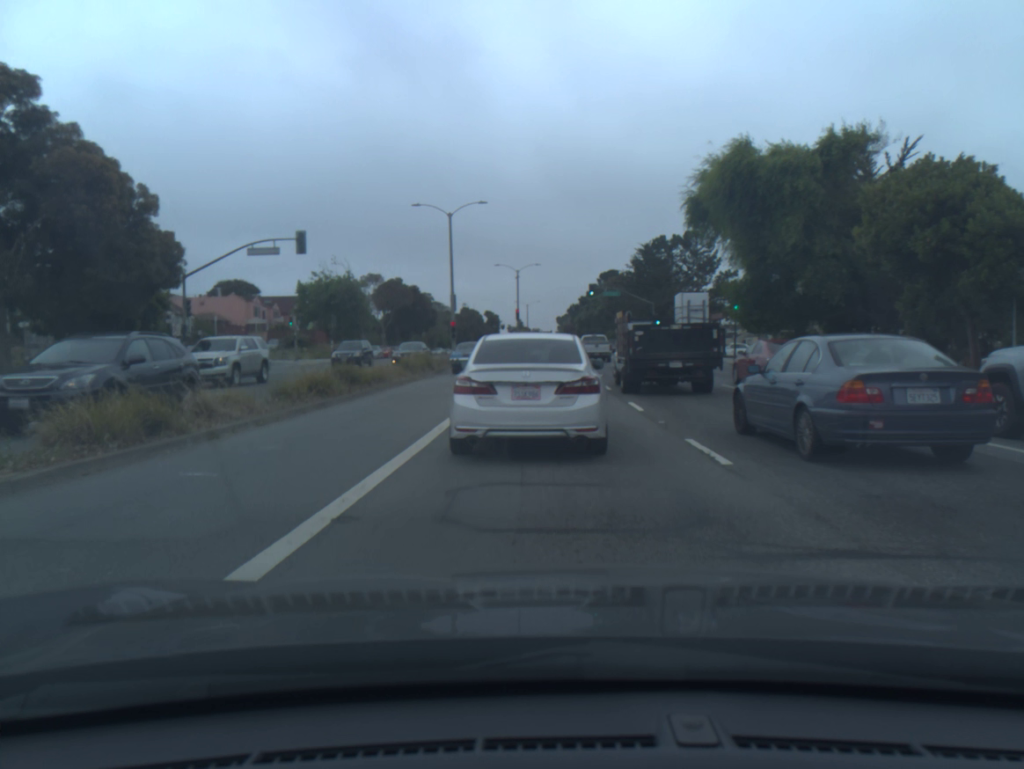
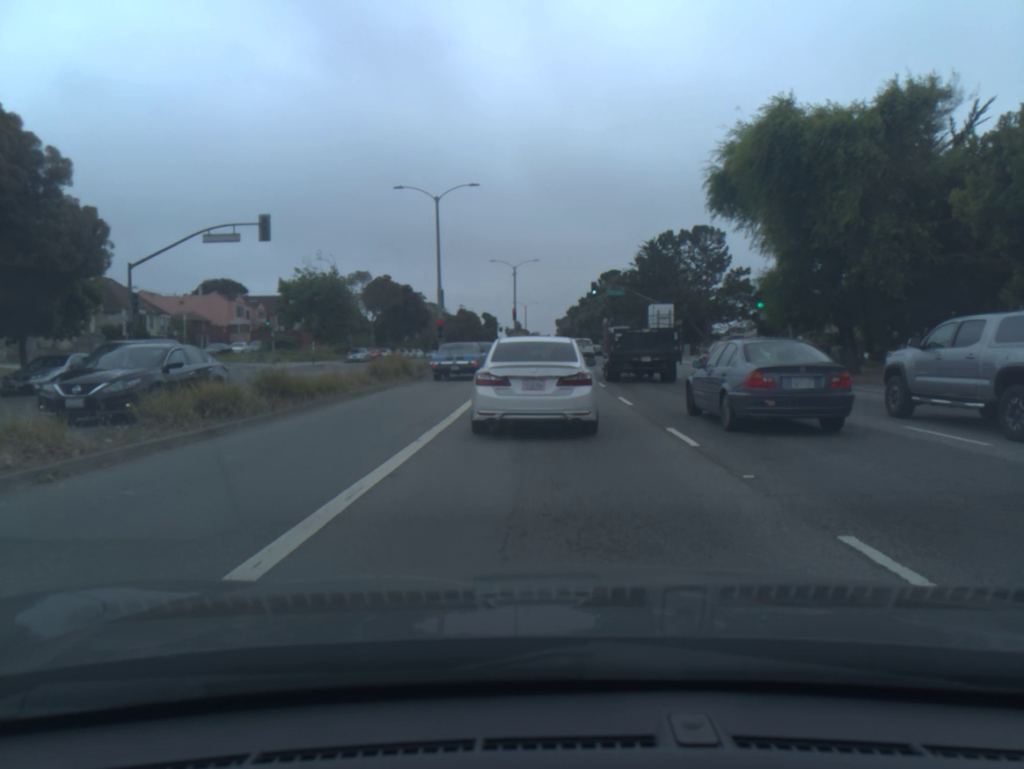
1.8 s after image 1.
(0.0, +5.4) m; +1°
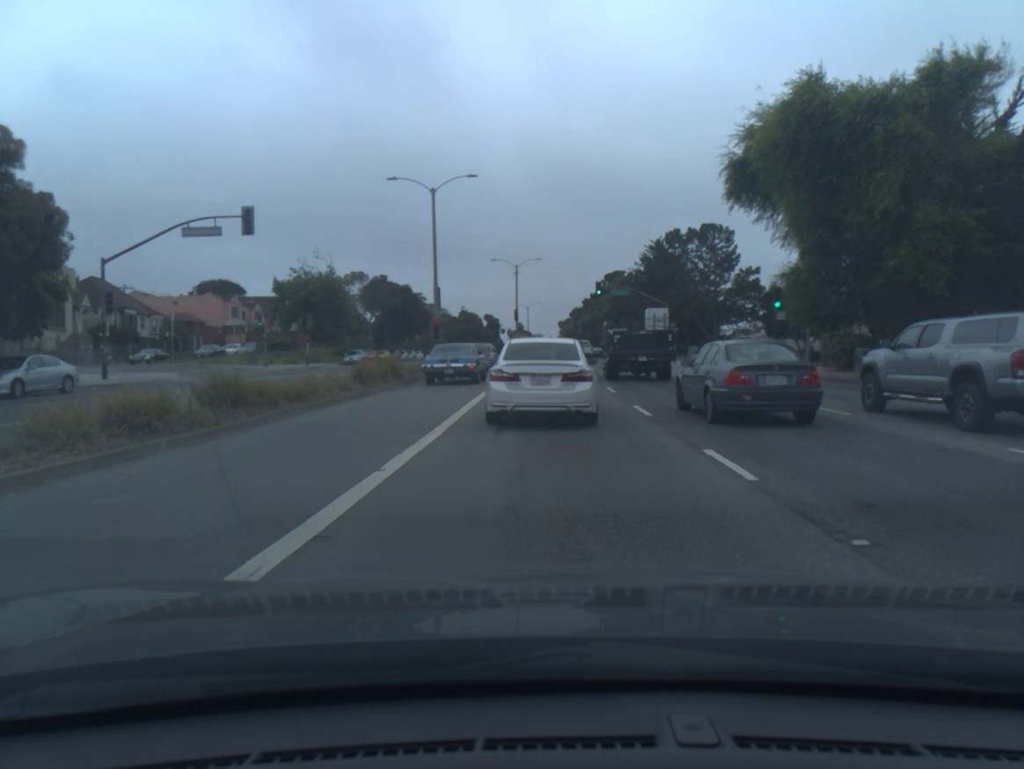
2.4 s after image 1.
(0.0, +2.6) m; -1°
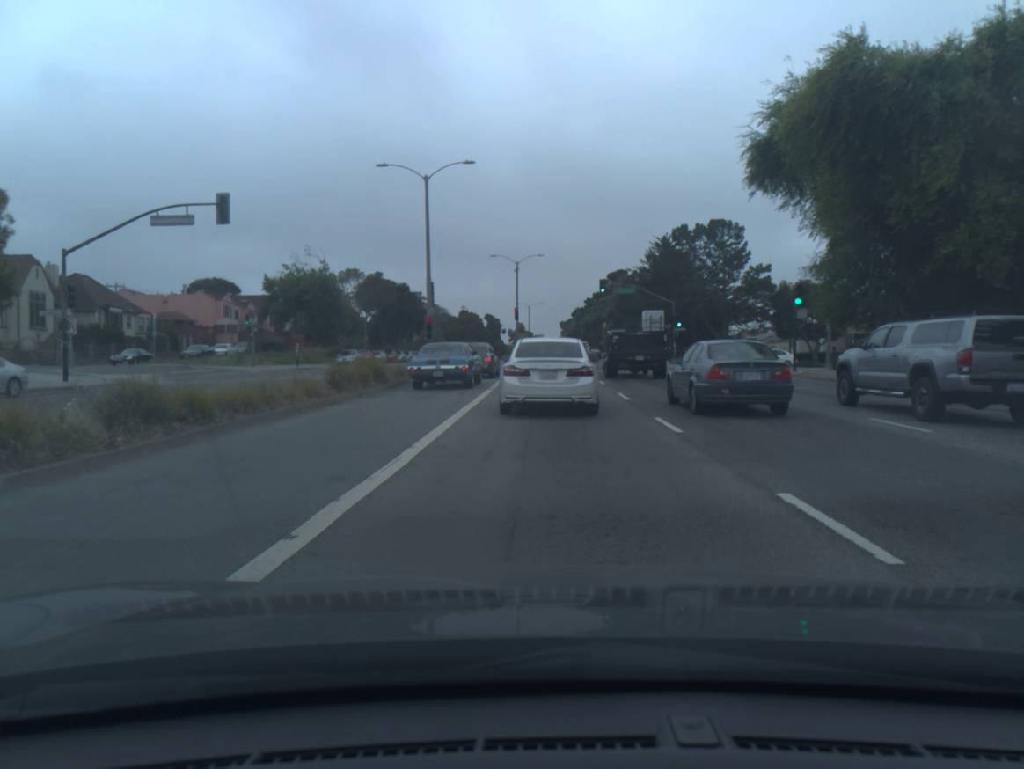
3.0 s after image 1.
(0.0, +2.9) m; 0°
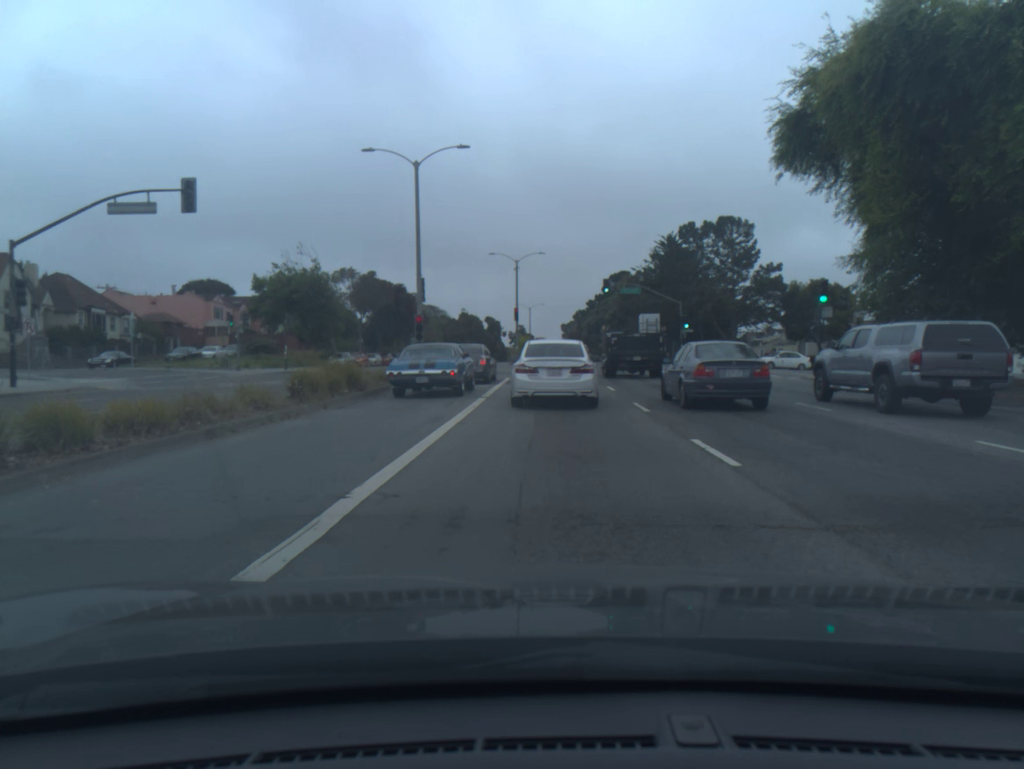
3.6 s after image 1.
(0.0, +3.3) m; 0°
